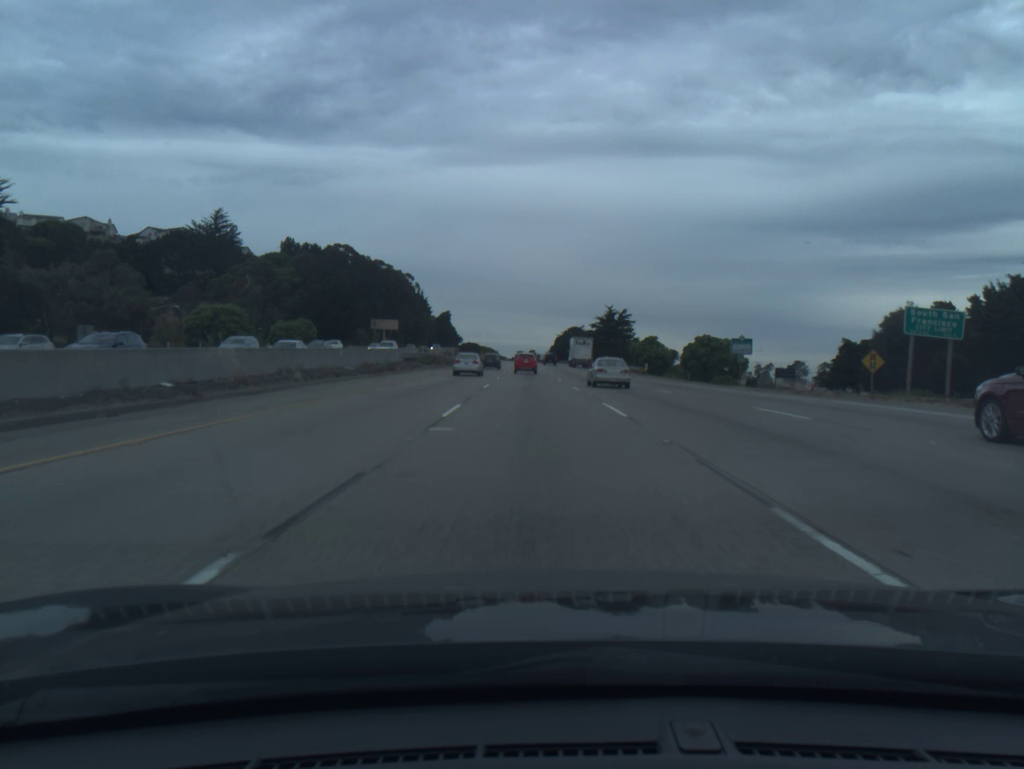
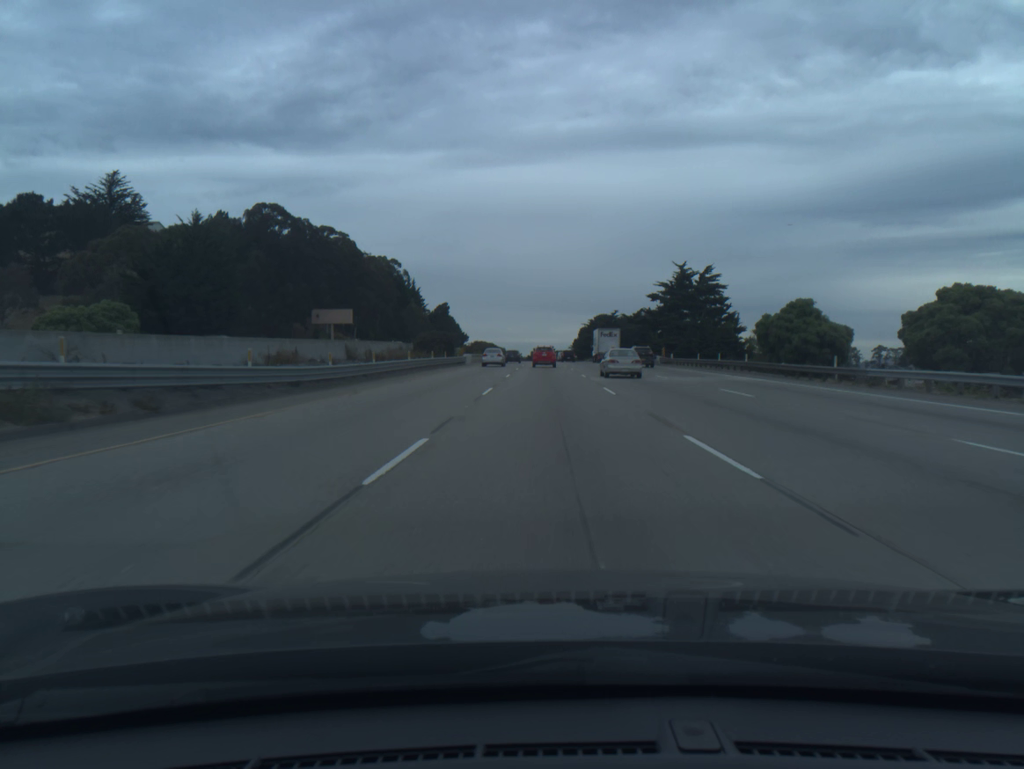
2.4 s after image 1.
(-1.3, +67.0) m; -1°
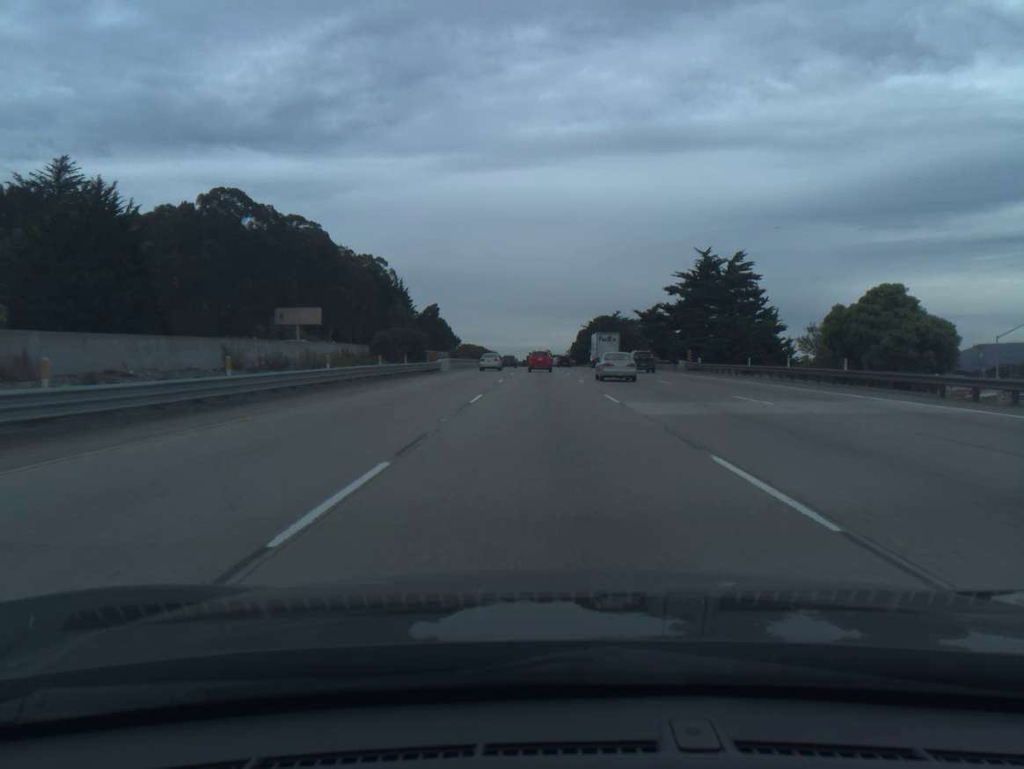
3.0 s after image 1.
(0.0, +16.7) m; 0°
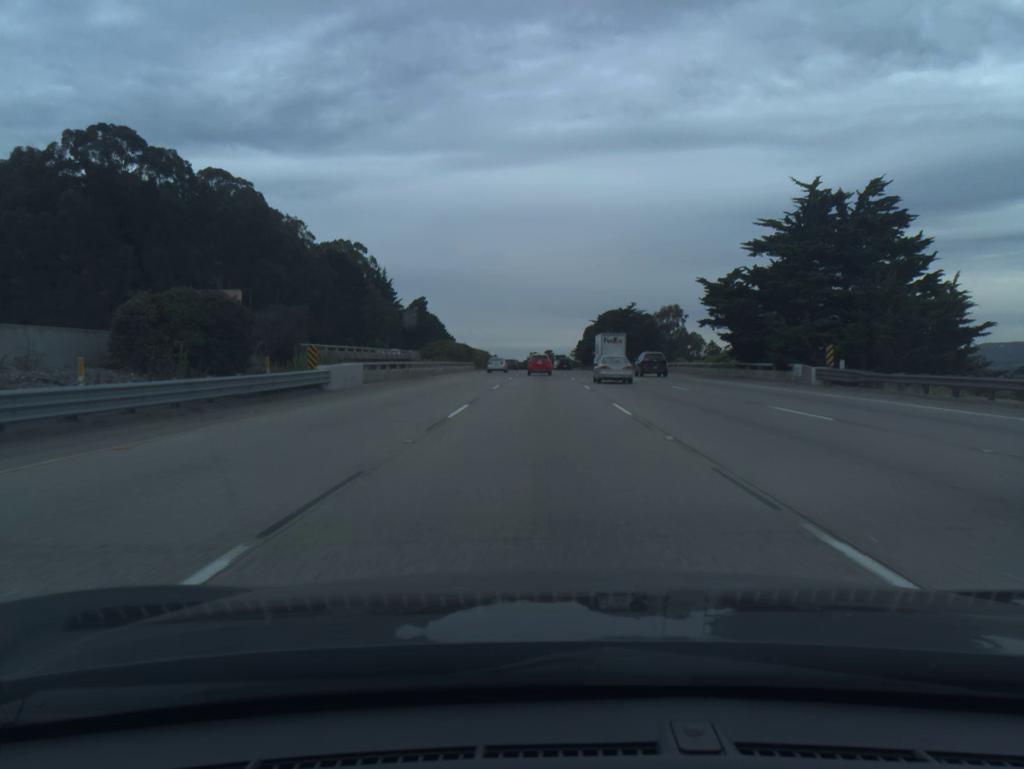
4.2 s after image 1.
(0.0, +33.3) m; 0°
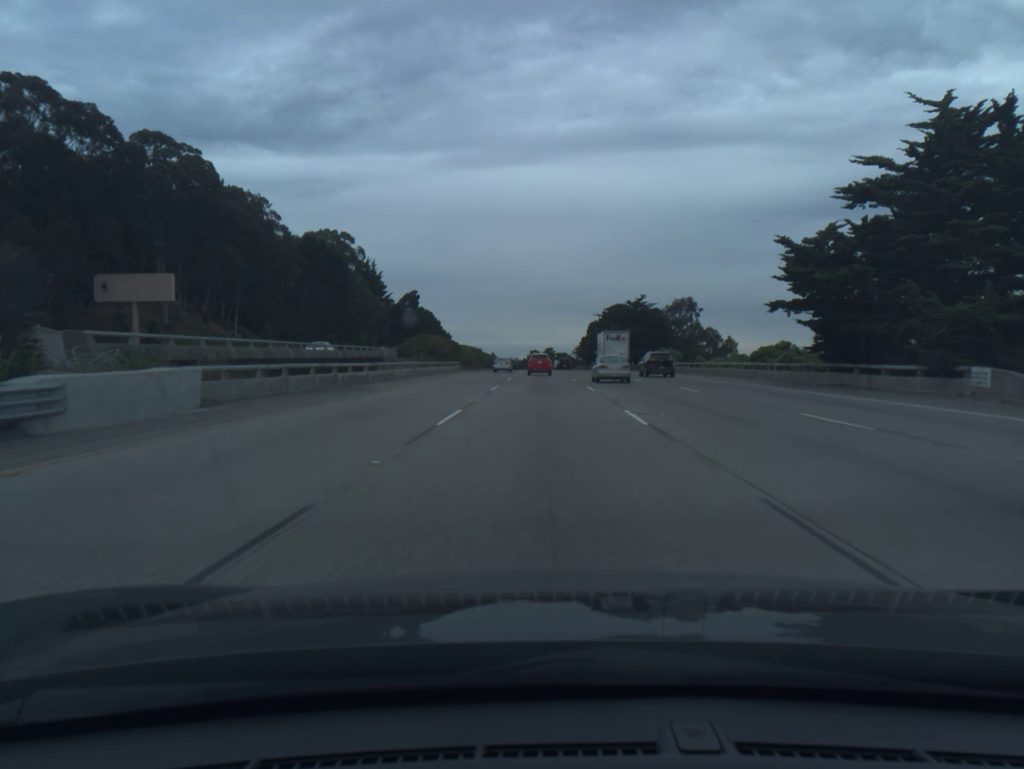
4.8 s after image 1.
(0.0, +16.6) m; 0°
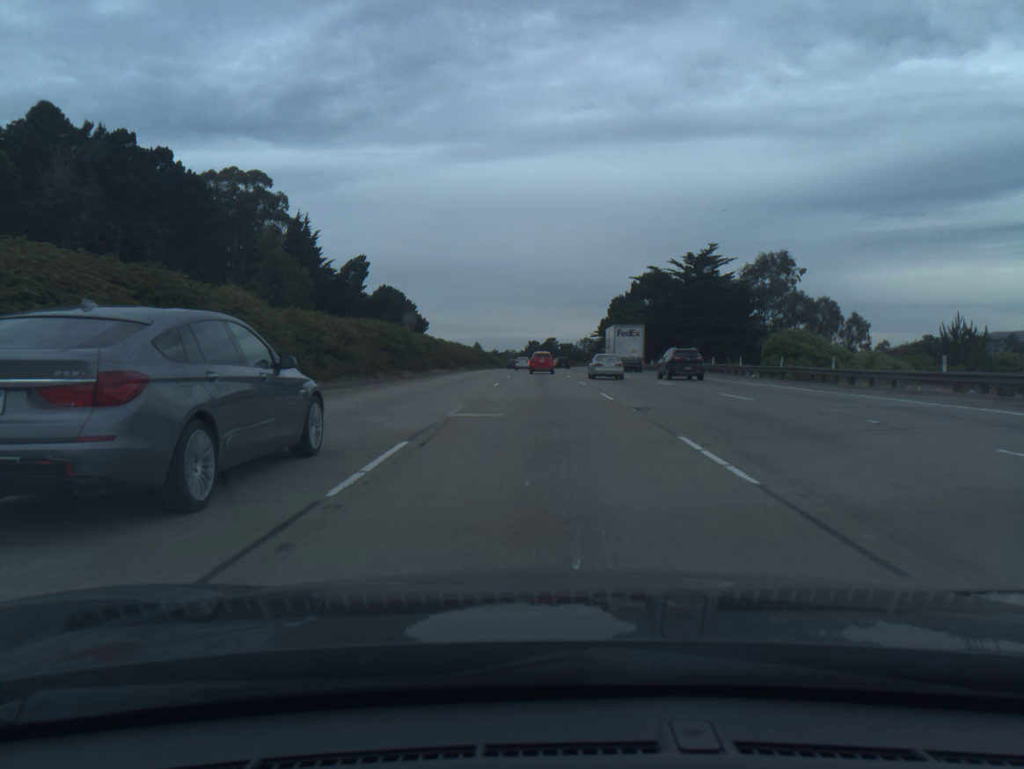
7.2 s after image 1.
(-0.1, +65.9) m; 0°
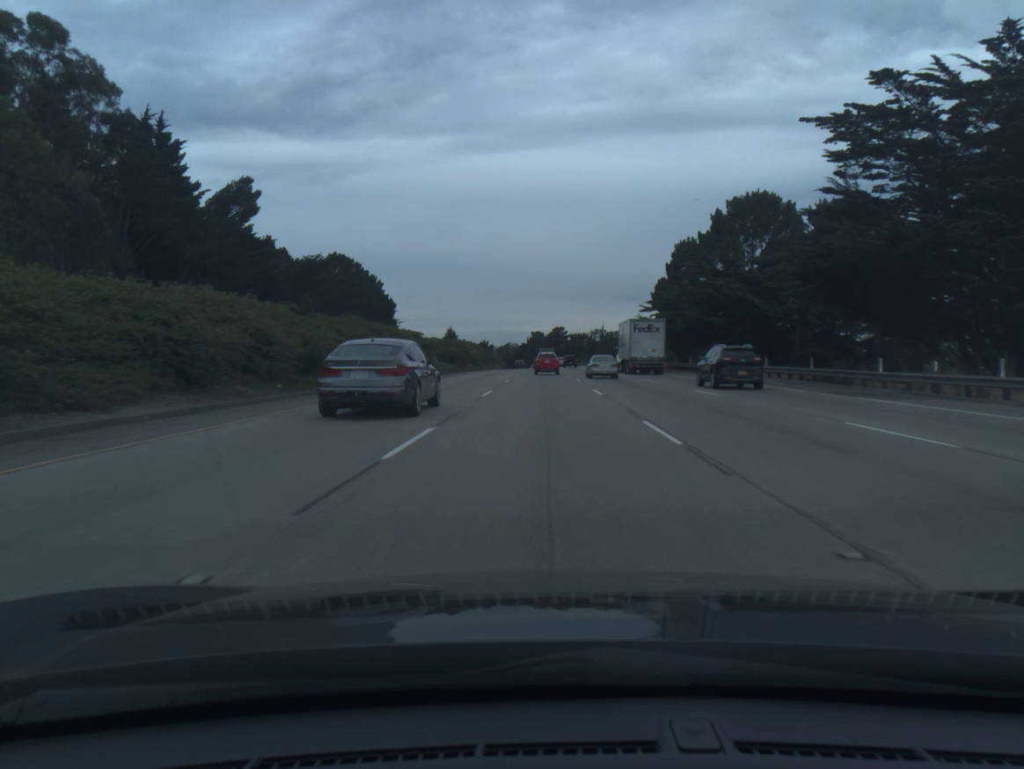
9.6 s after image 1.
(-0.2, +65.7) m; 0°
